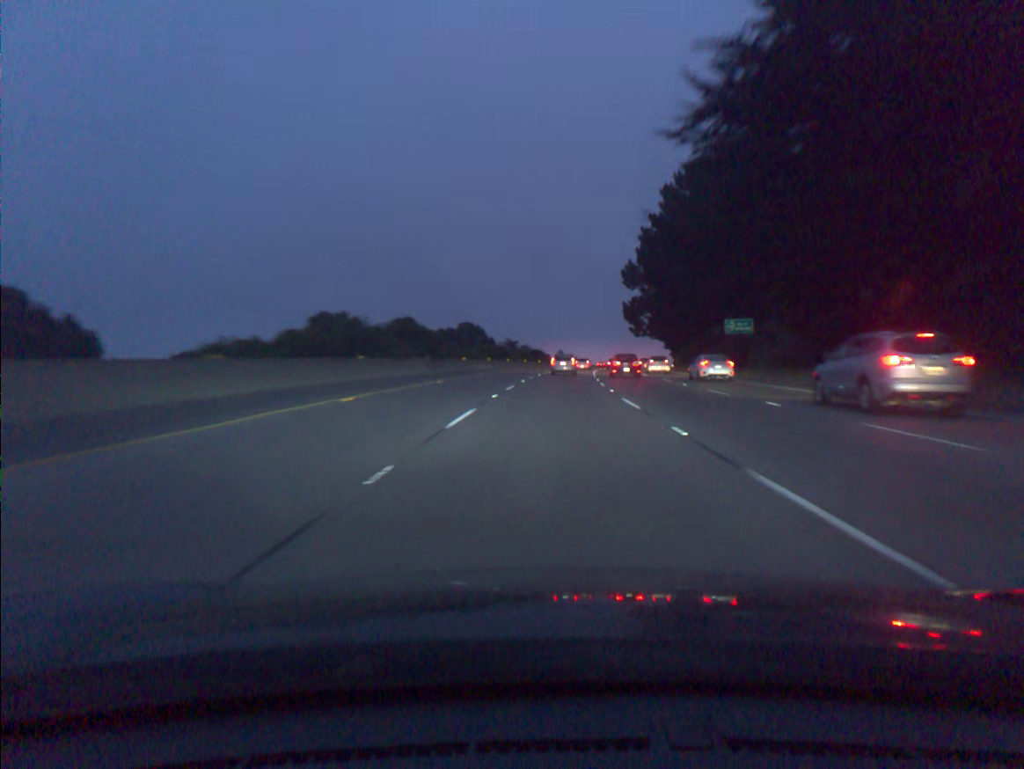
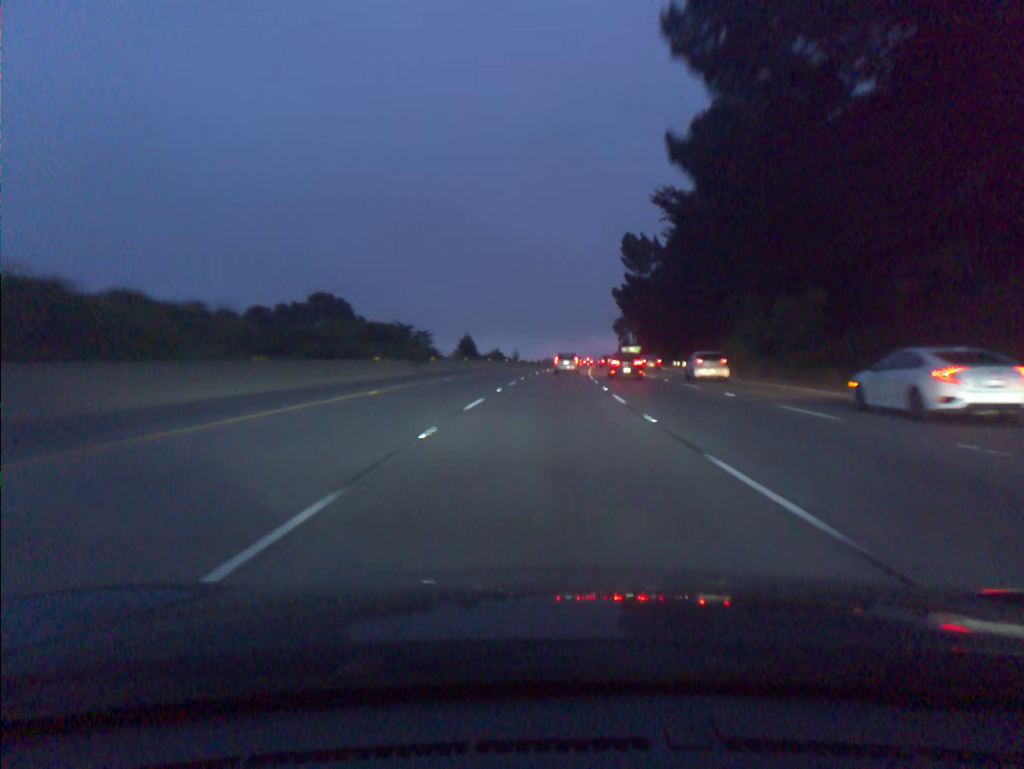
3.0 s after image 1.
(+4.4, +83.5) m; +6°
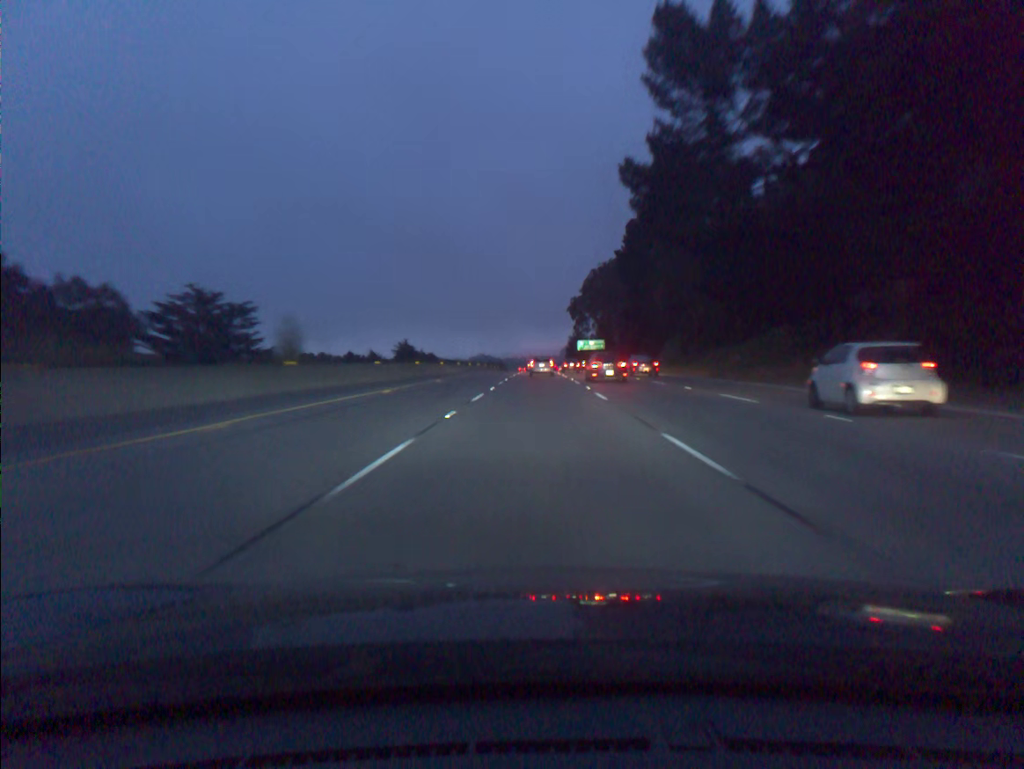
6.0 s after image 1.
(+3.9, +83.1) m; +5°
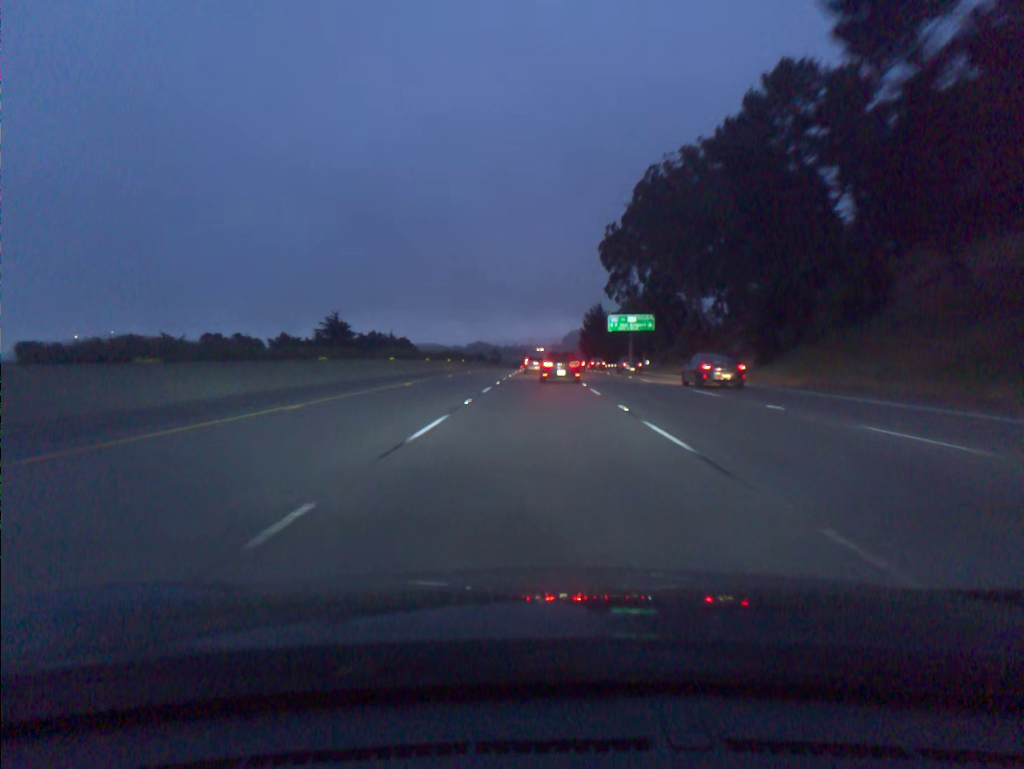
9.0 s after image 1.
(+0.2, +83.4) m; 0°
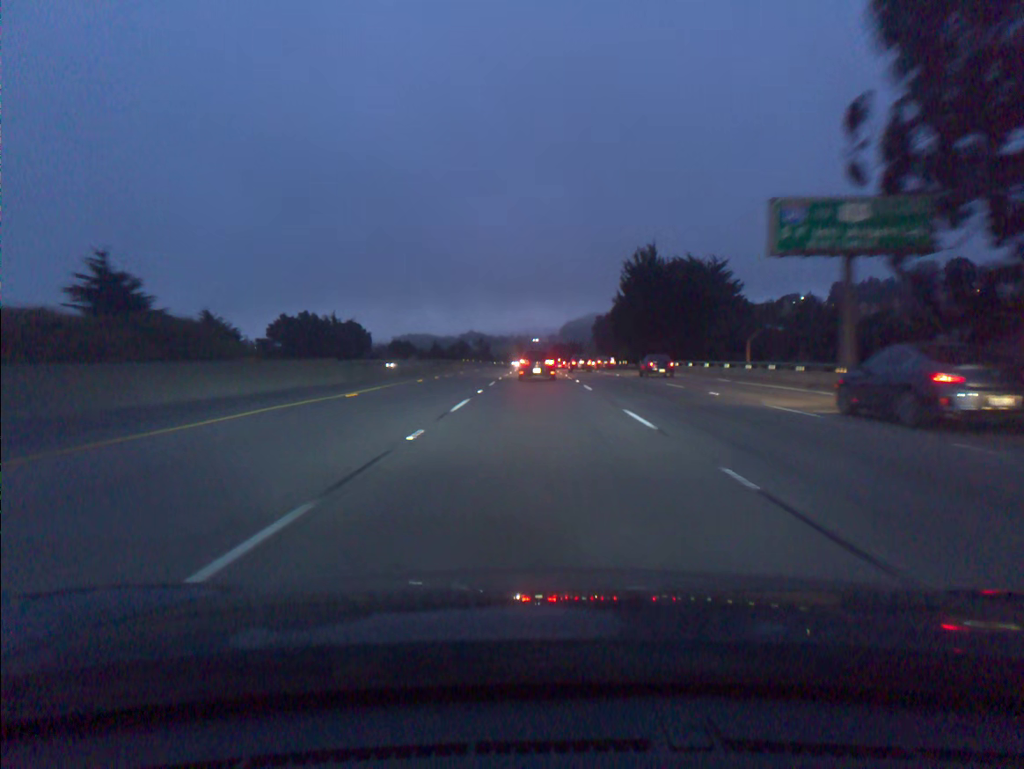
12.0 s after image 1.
(+0.3, +82.2) m; 0°
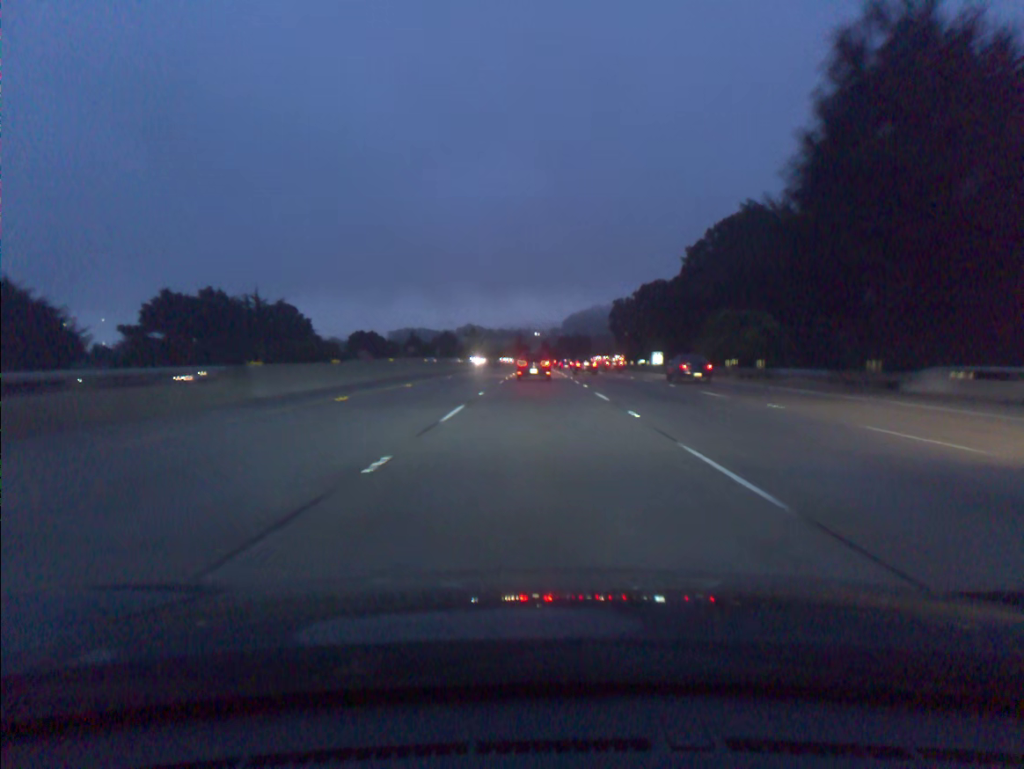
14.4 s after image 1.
(-0.1, +64.3) m; 0°
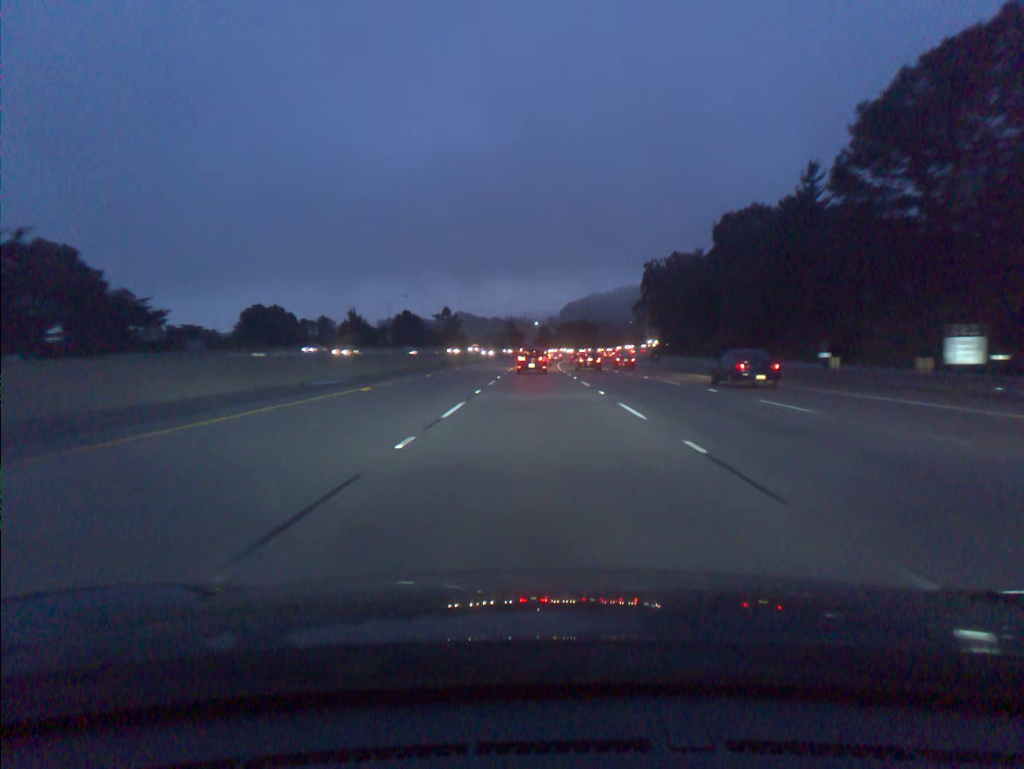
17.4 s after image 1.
(+0.2, +80.1) m; 0°
